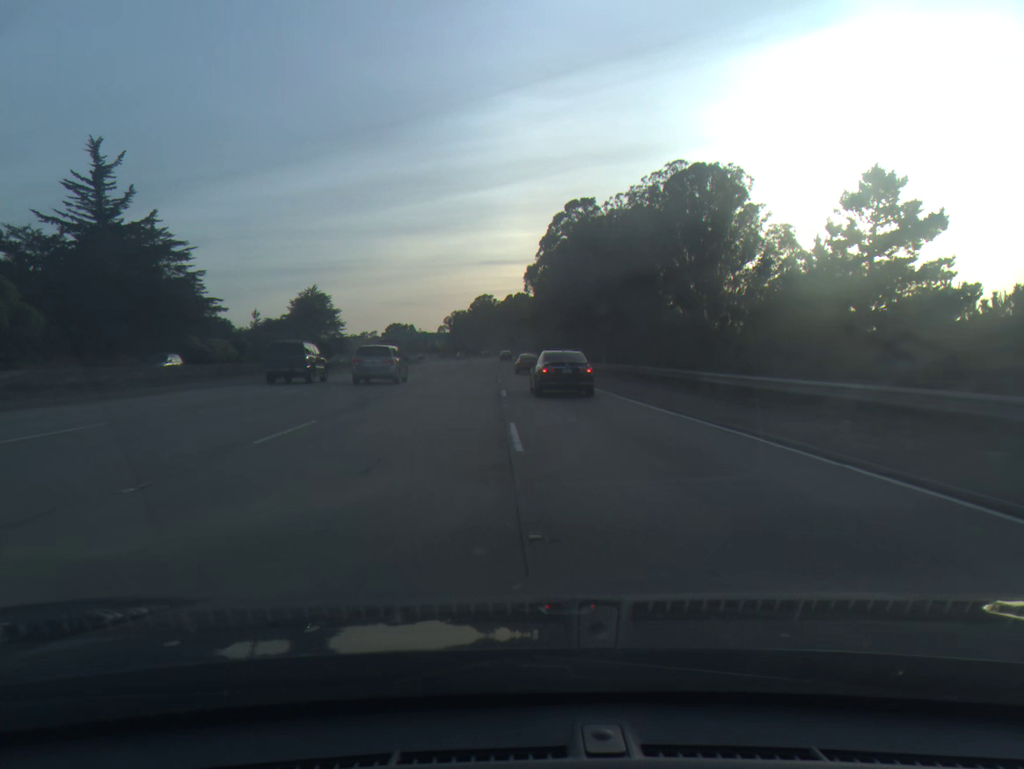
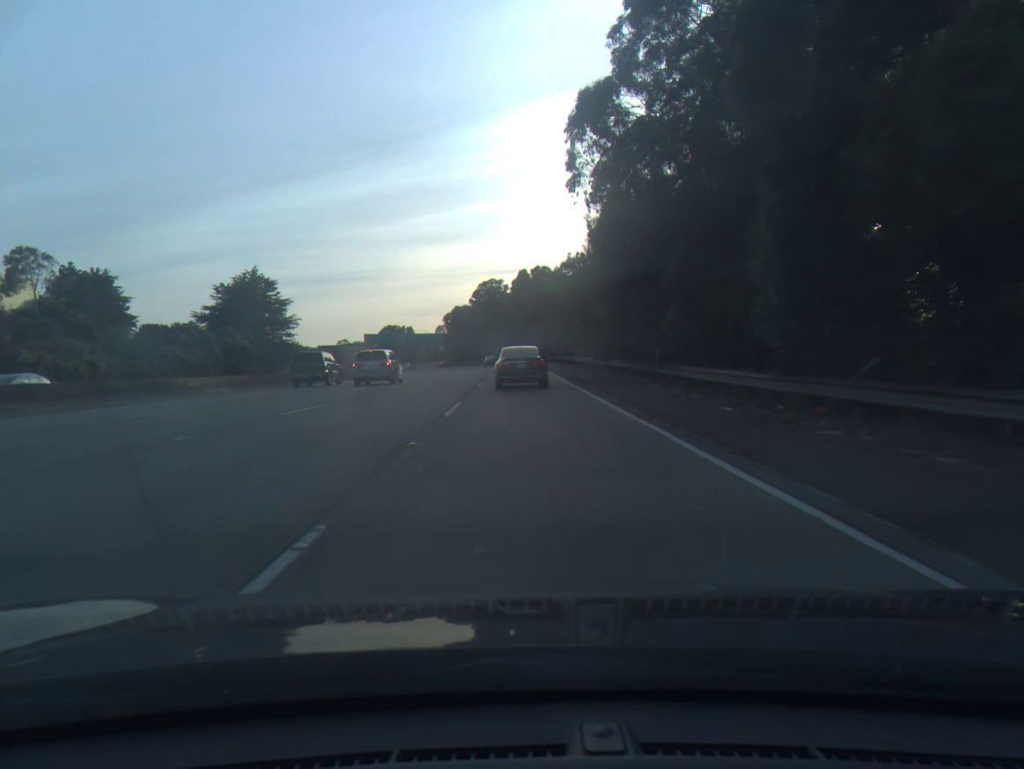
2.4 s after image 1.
(-0.5, +66.7) m; -1°
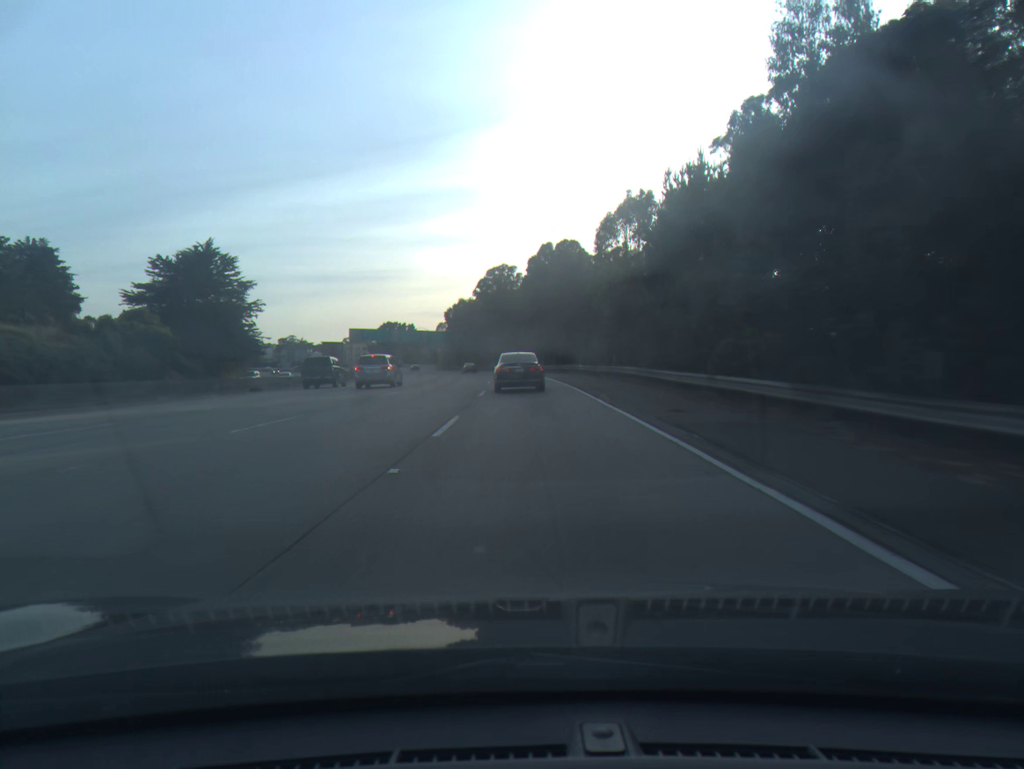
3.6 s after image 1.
(-0.3, +32.7) m; -1°
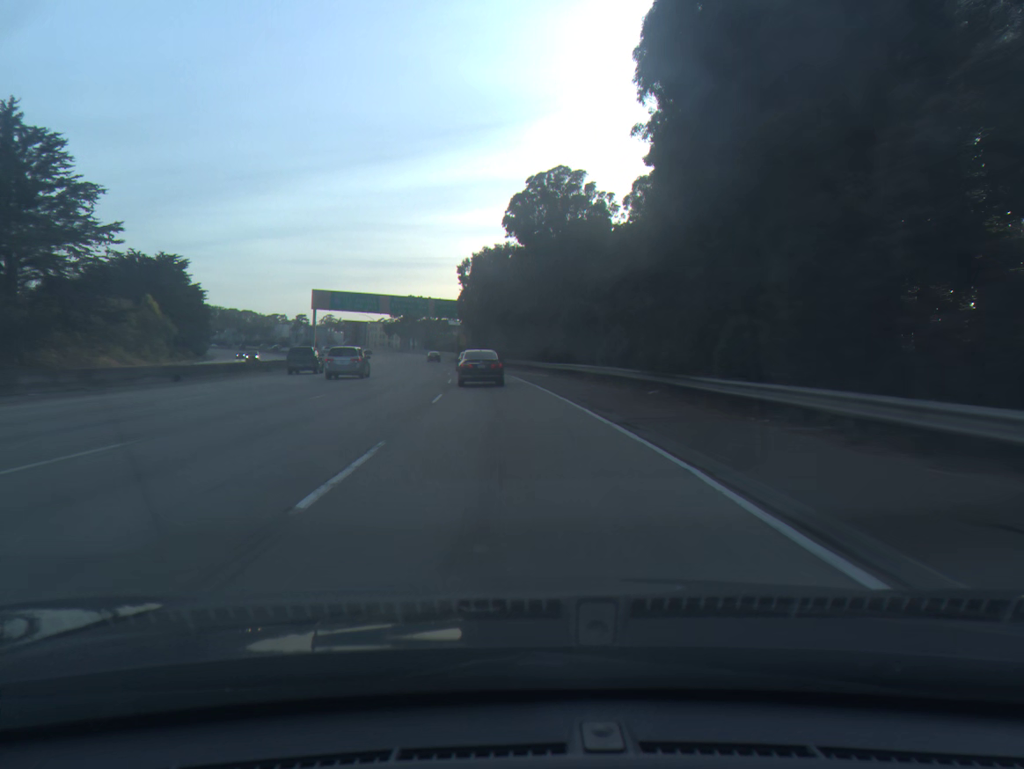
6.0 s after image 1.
(-1.0, +64.9) m; -3°
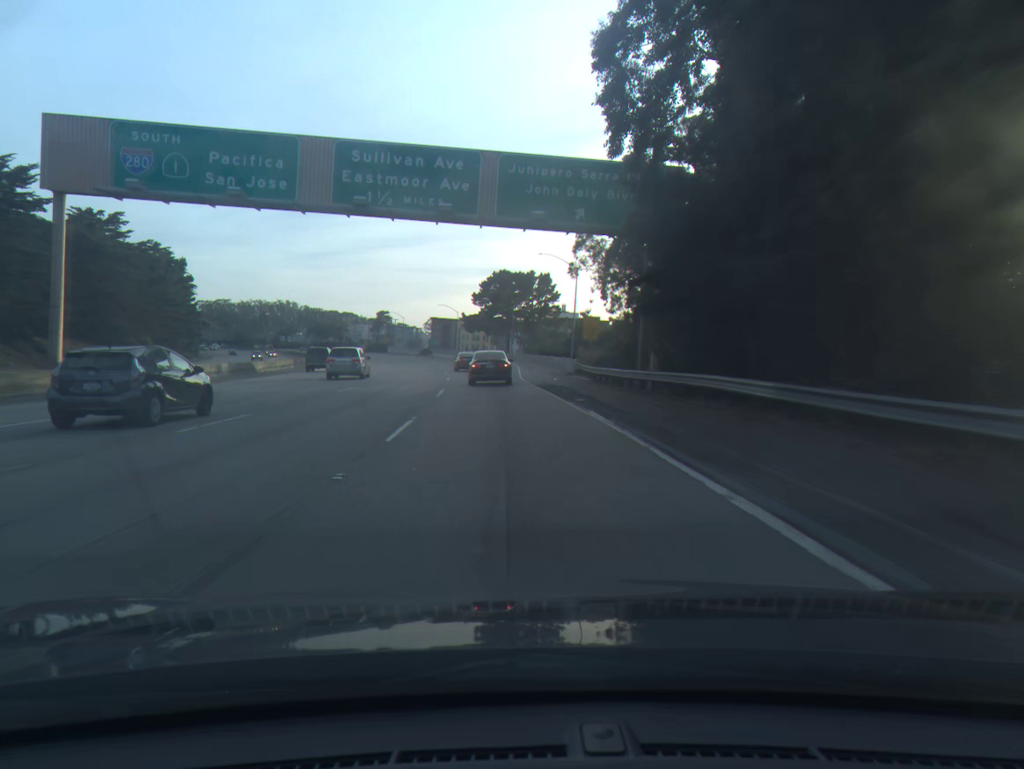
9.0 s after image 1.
(-6.9, +81.7) m; -9°
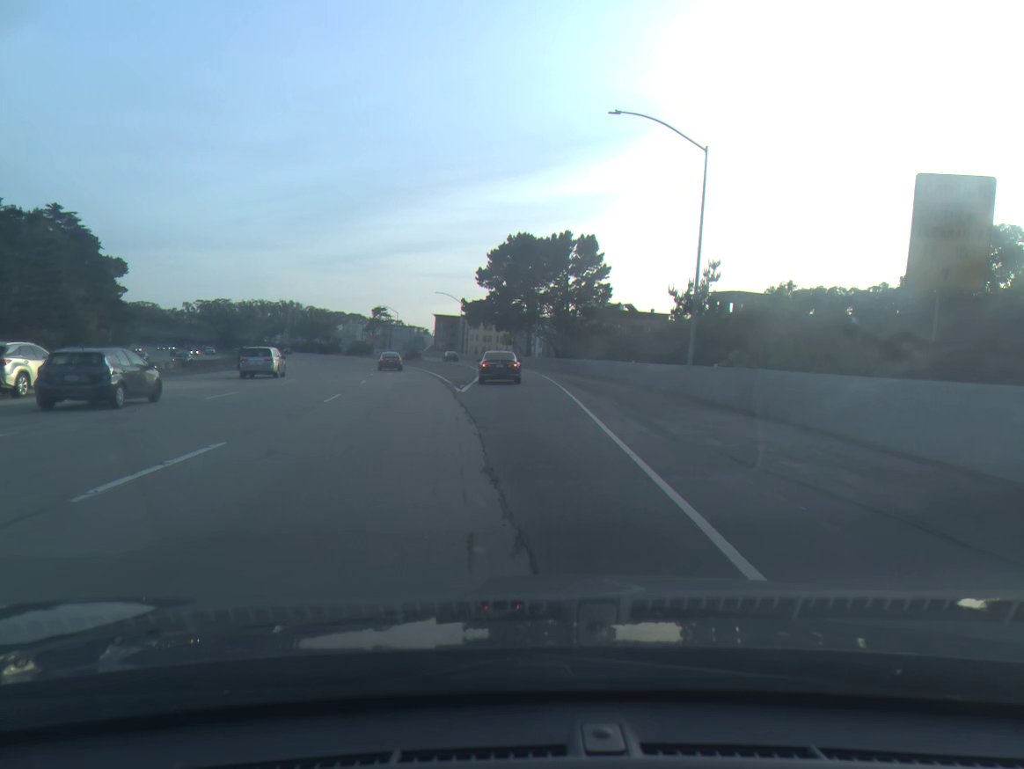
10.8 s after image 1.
(-1.1, +47.9) m; -1°
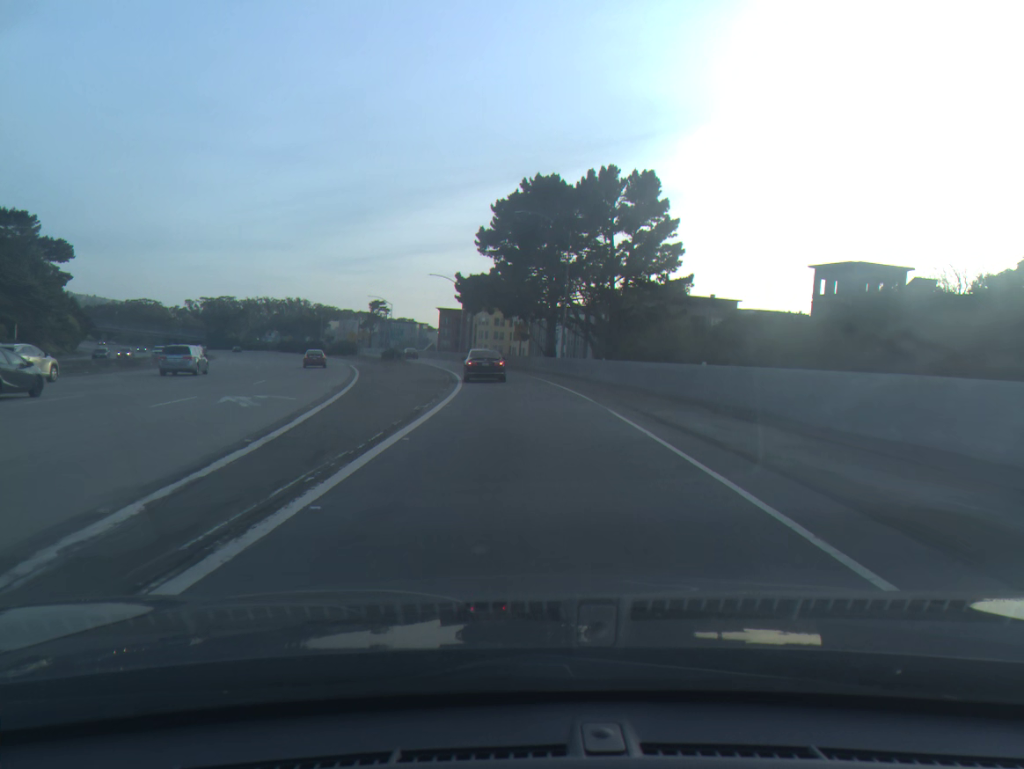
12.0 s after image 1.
(-0.1, +31.6) m; -1°
